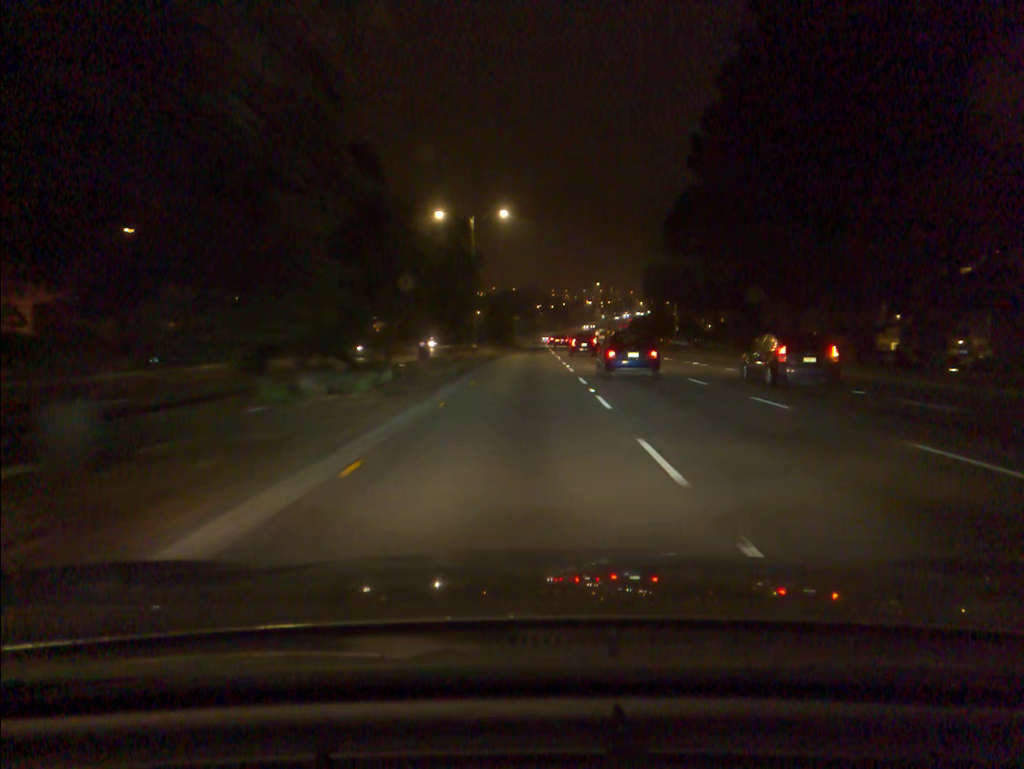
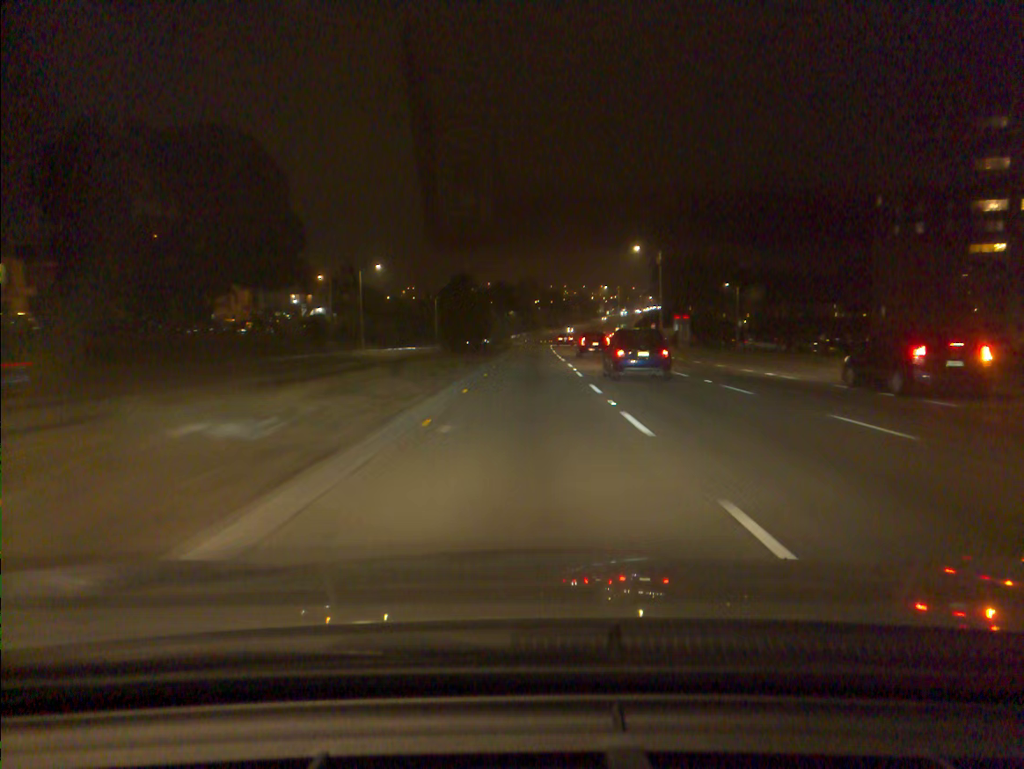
(+0.4, +48.7) m; 0°
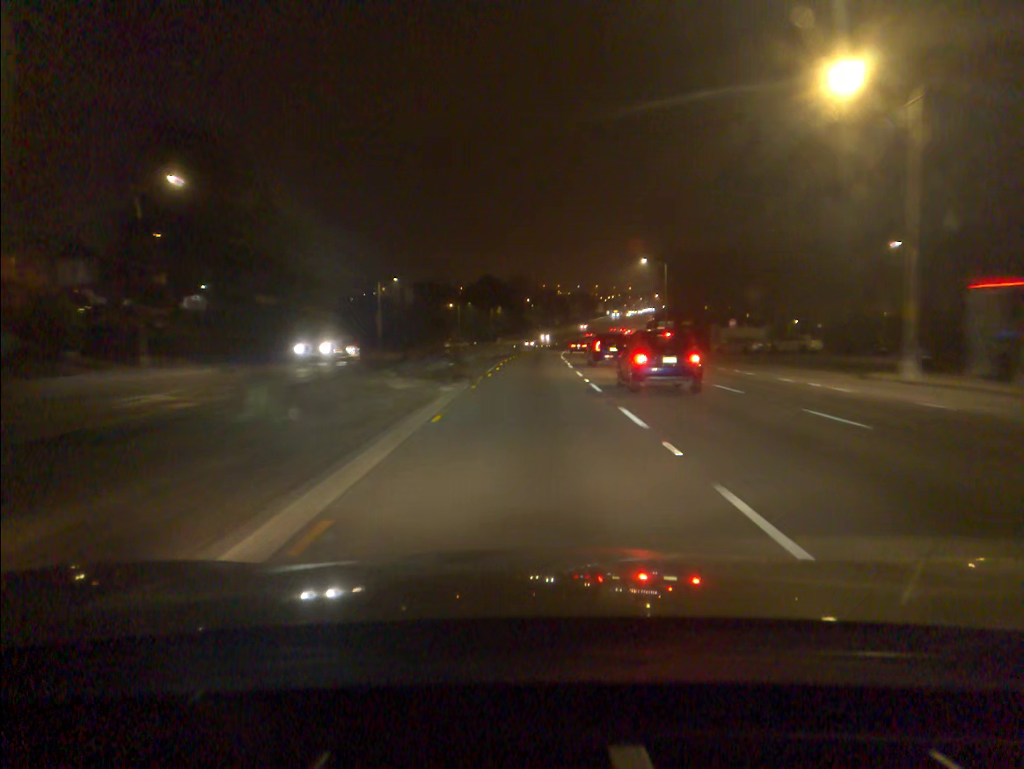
(+0.2, +50.8) m; +1°
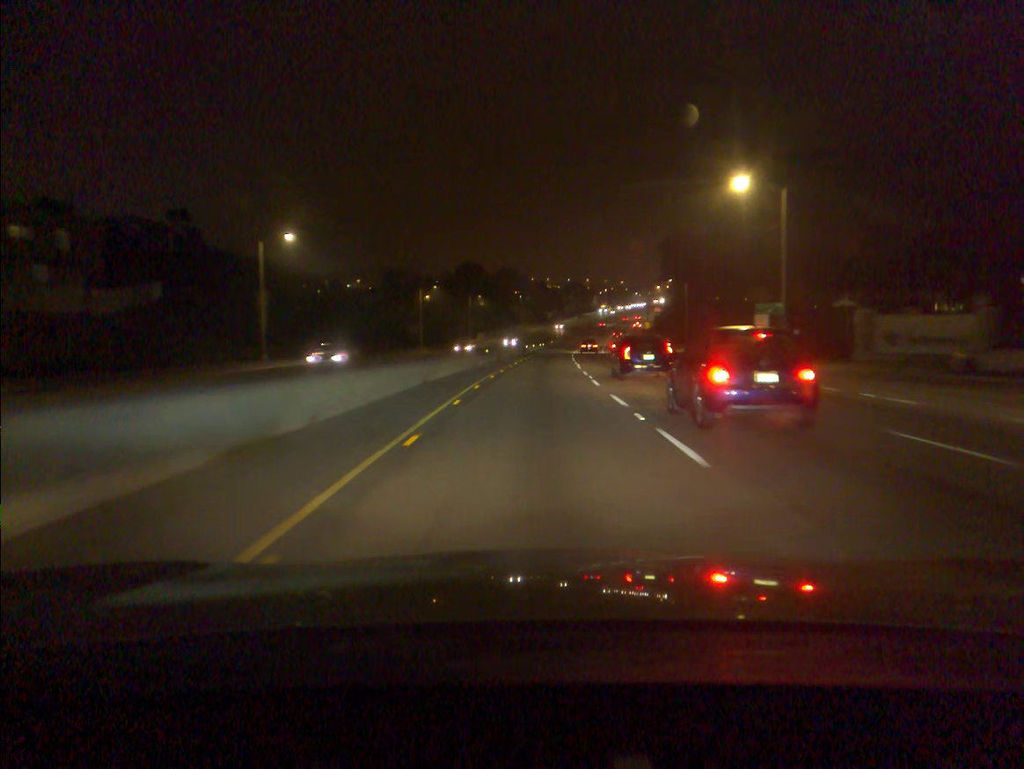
(+0.3, +40.1) m; +1°
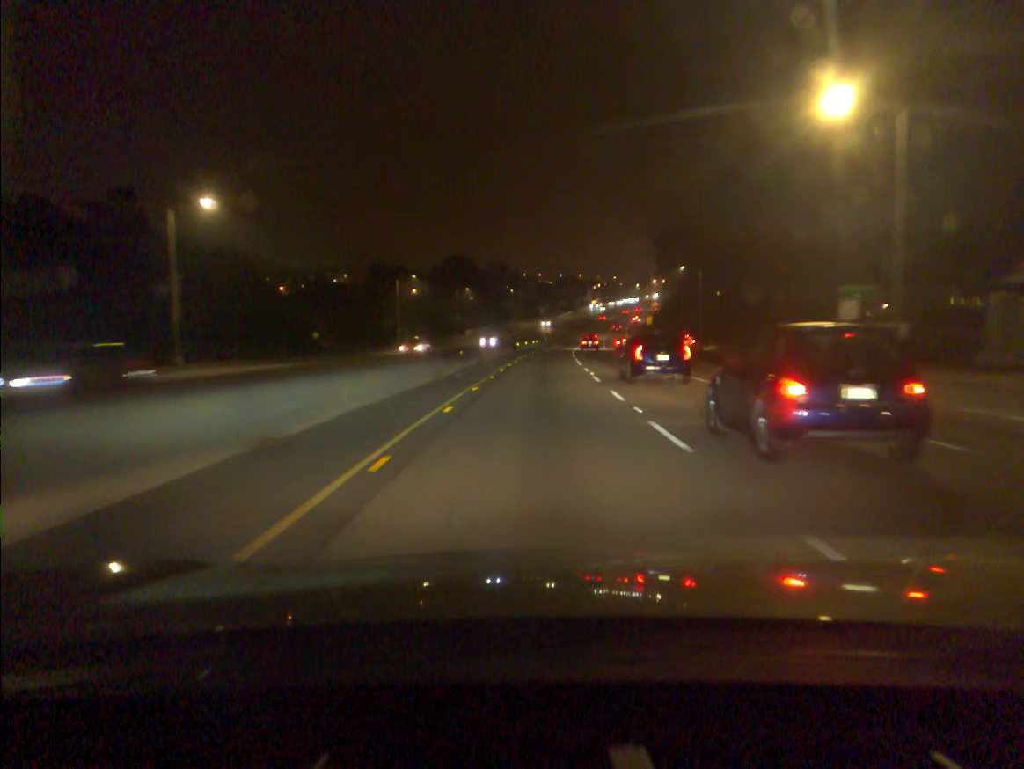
(+0.1, +13.7) m; +1°
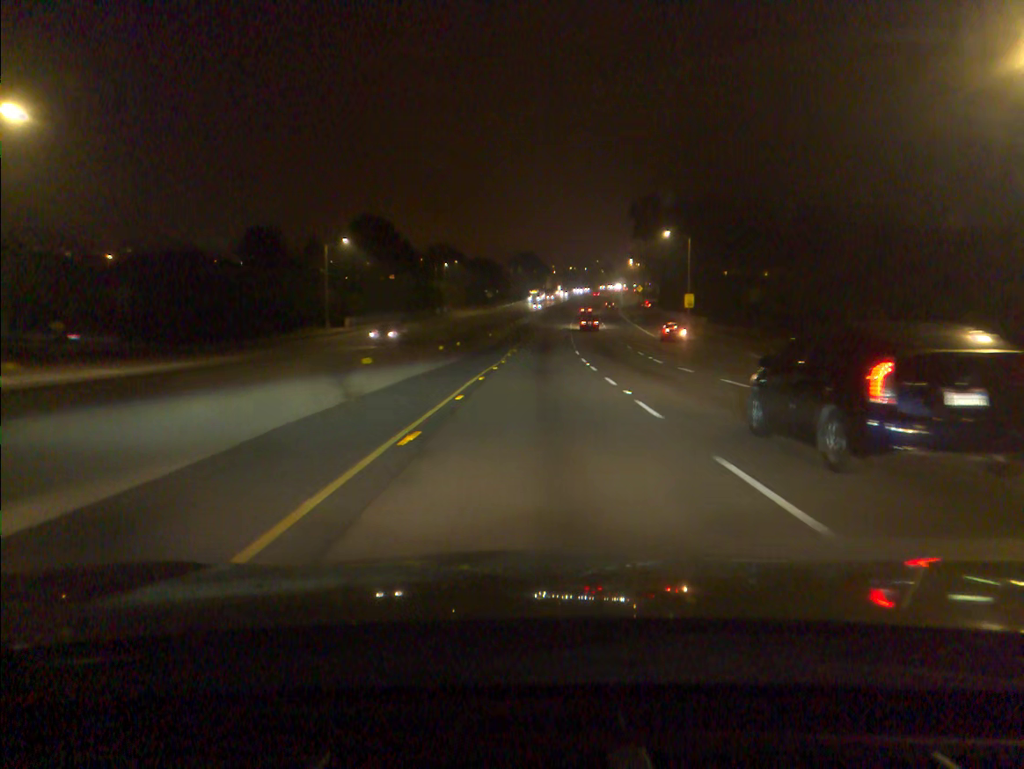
(+2.0, +71.1) m; +3°
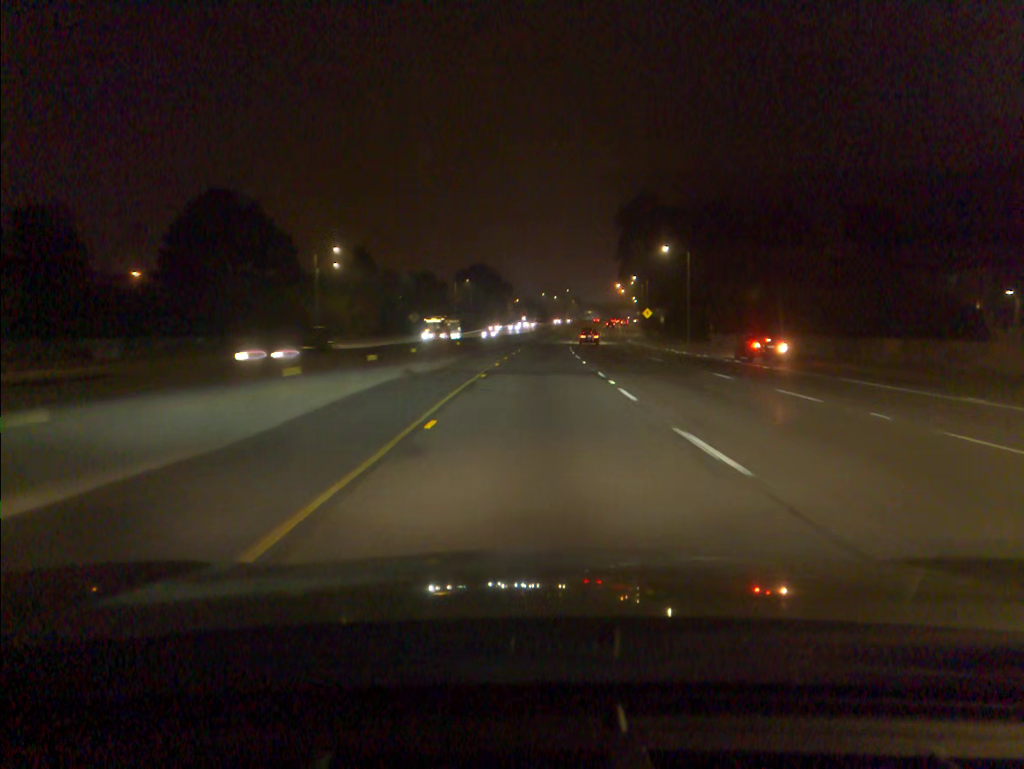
(+1.8, +70.8) m; +3°
